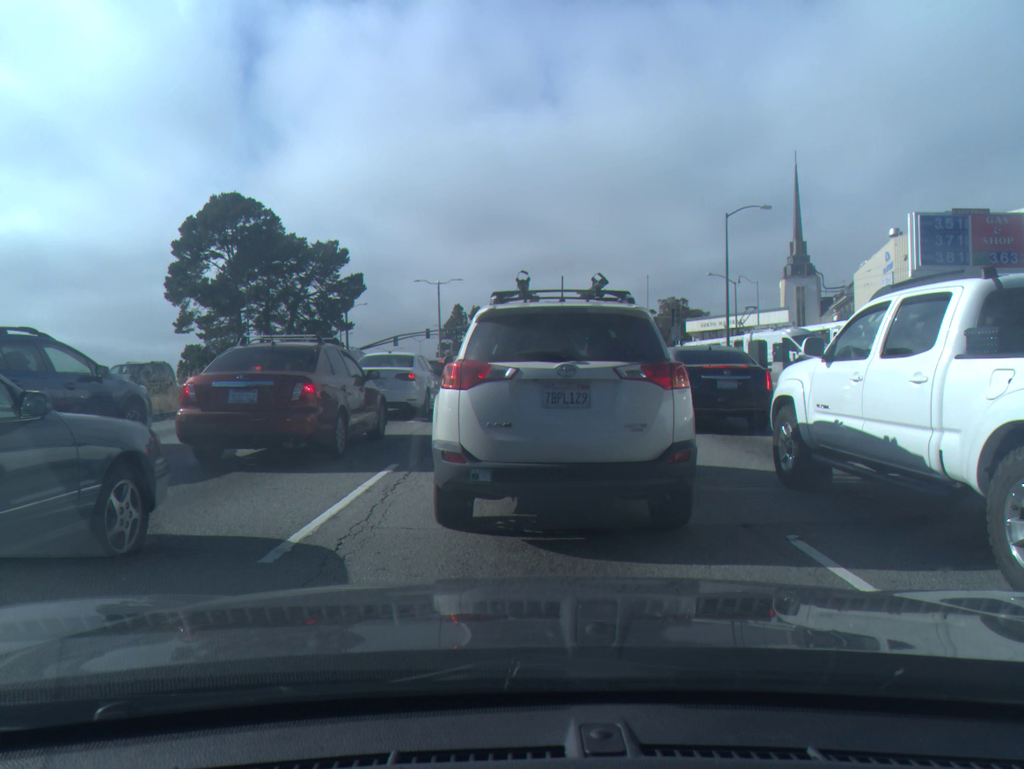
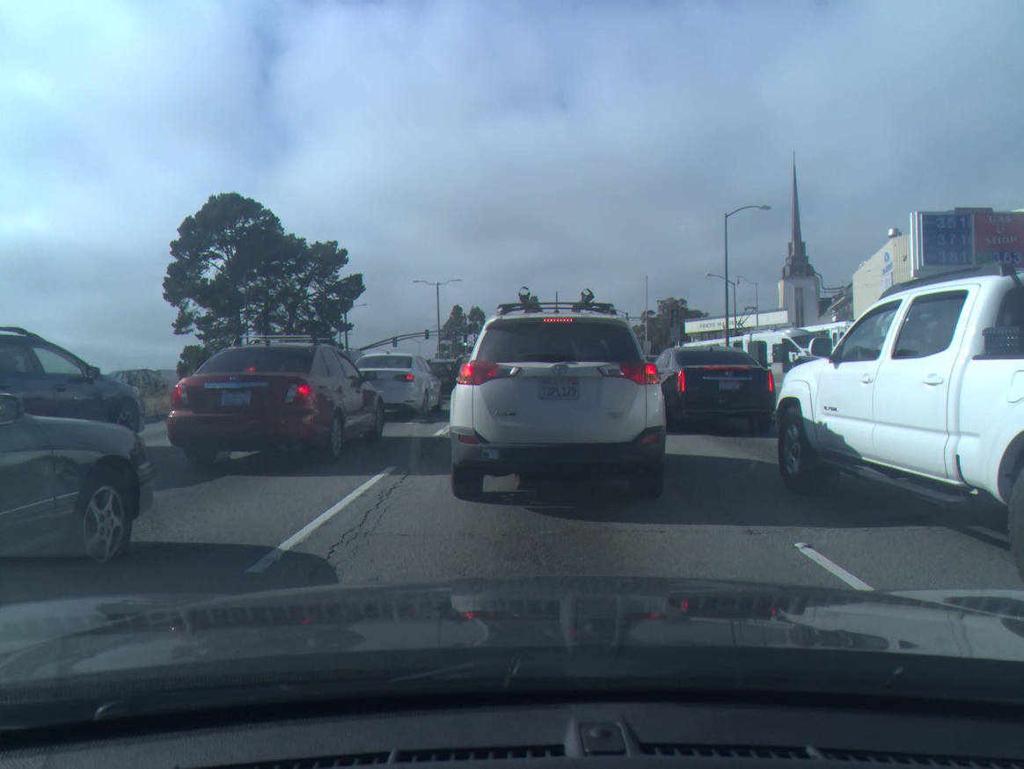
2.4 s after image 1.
(0.0, +0.1) m; 0°
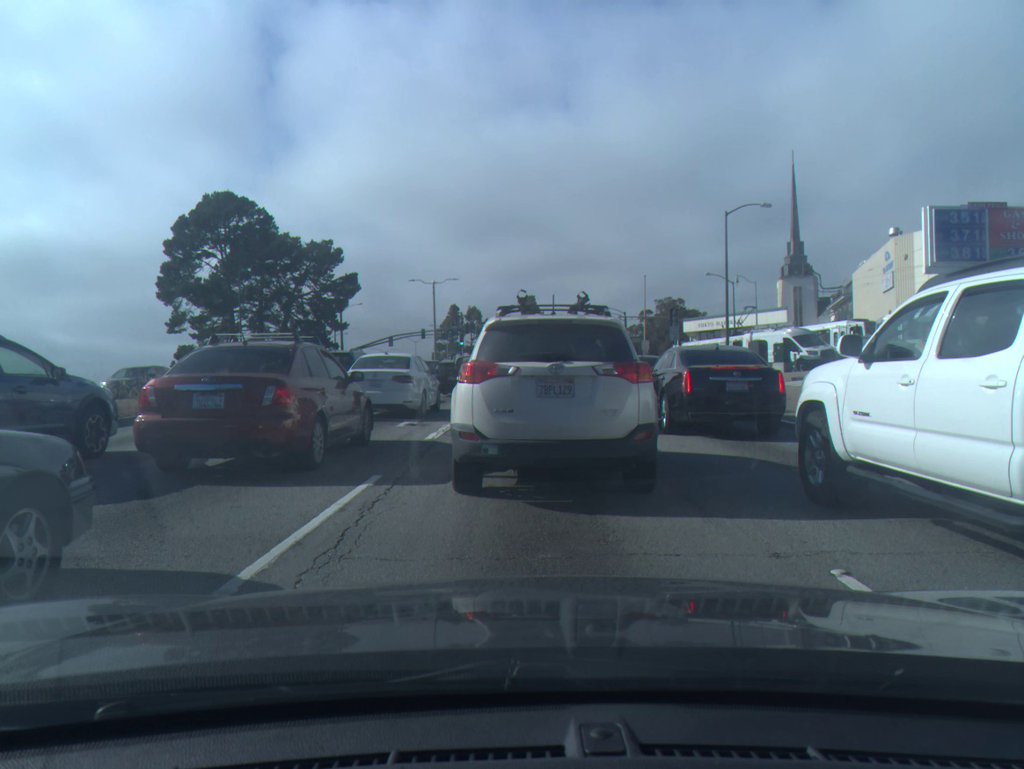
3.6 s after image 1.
(0.0, +0.6) m; 0°
